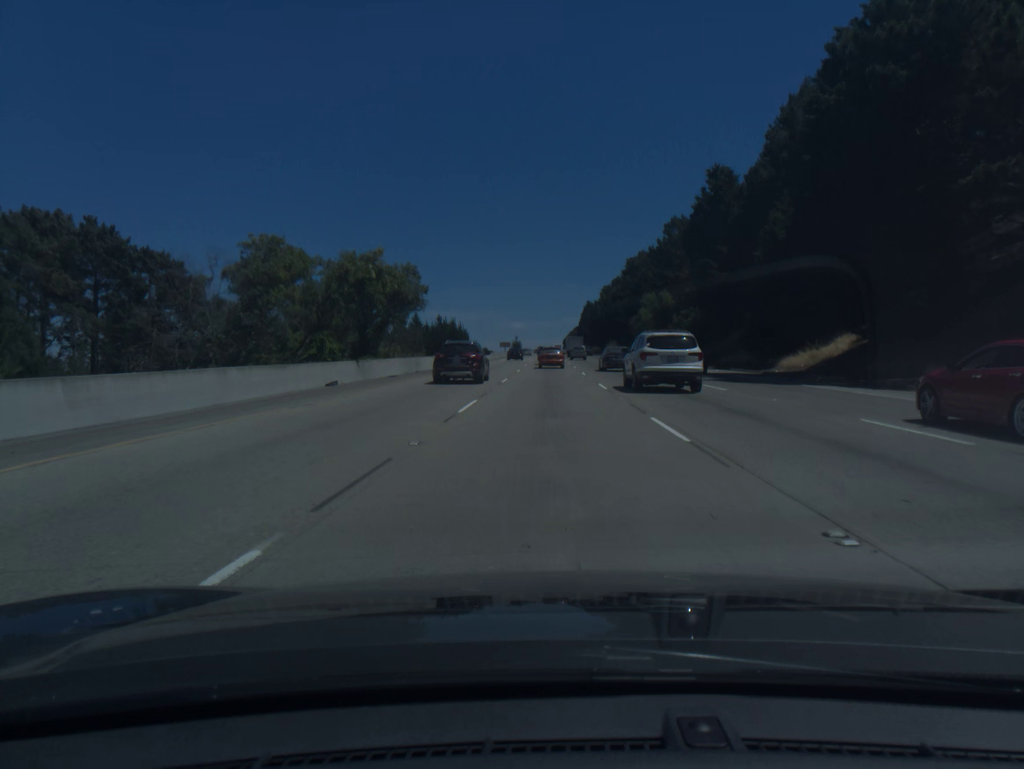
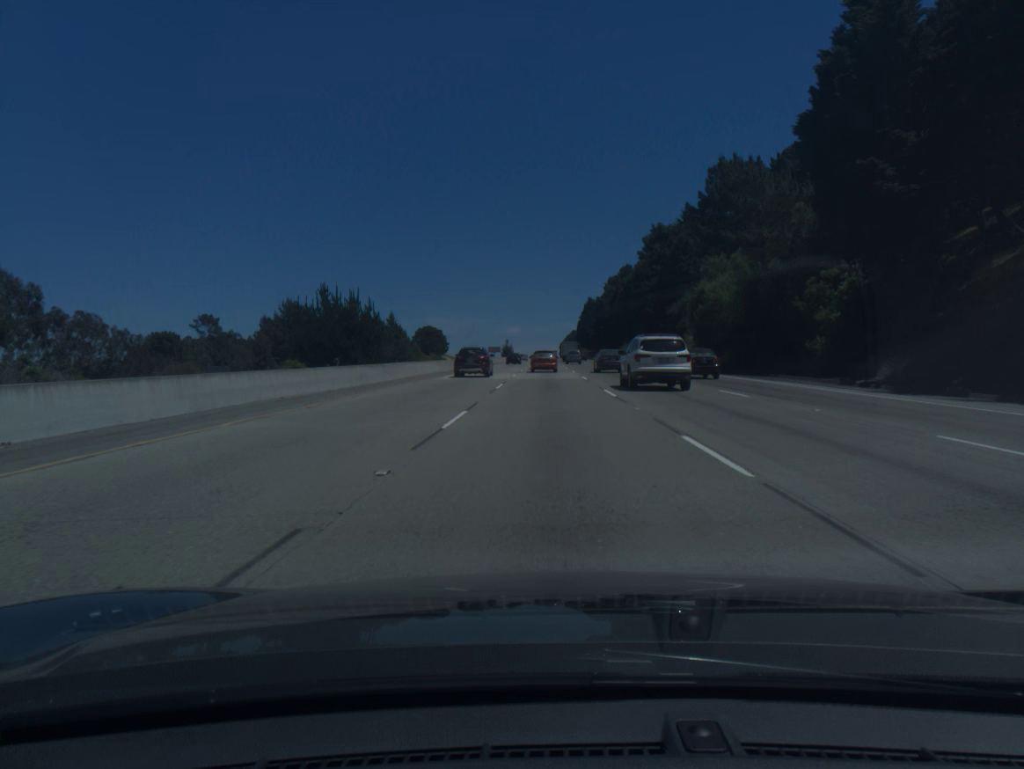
(+0.1, +46.8) m; 0°
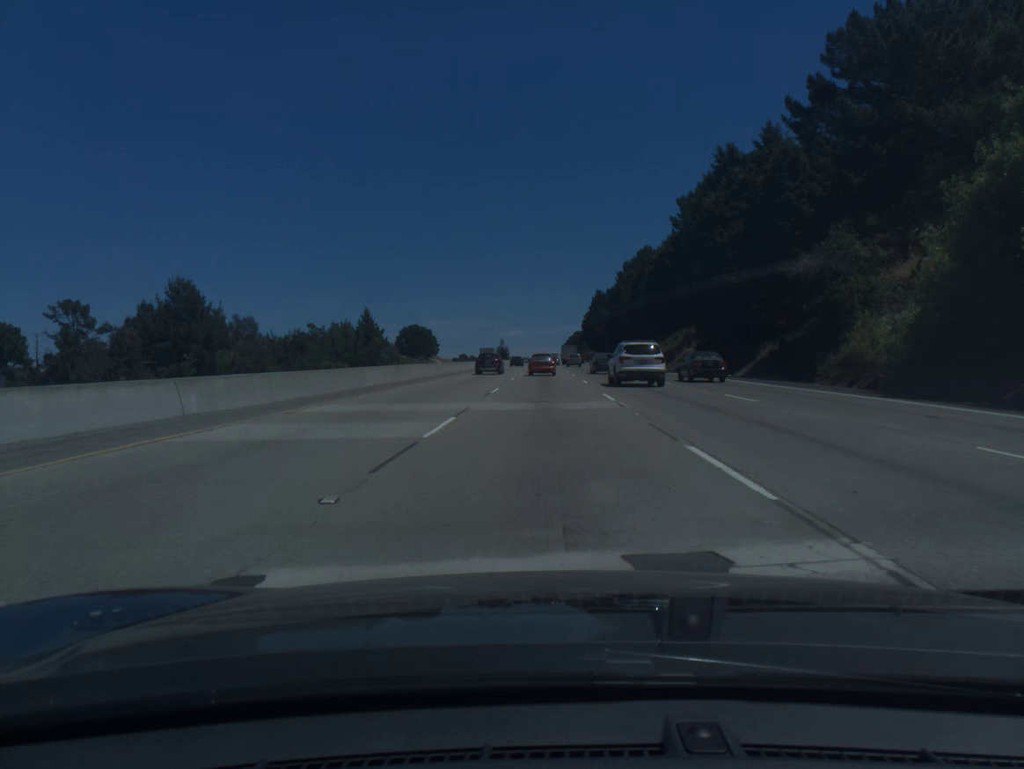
(0.0, +45.0) m; 0°
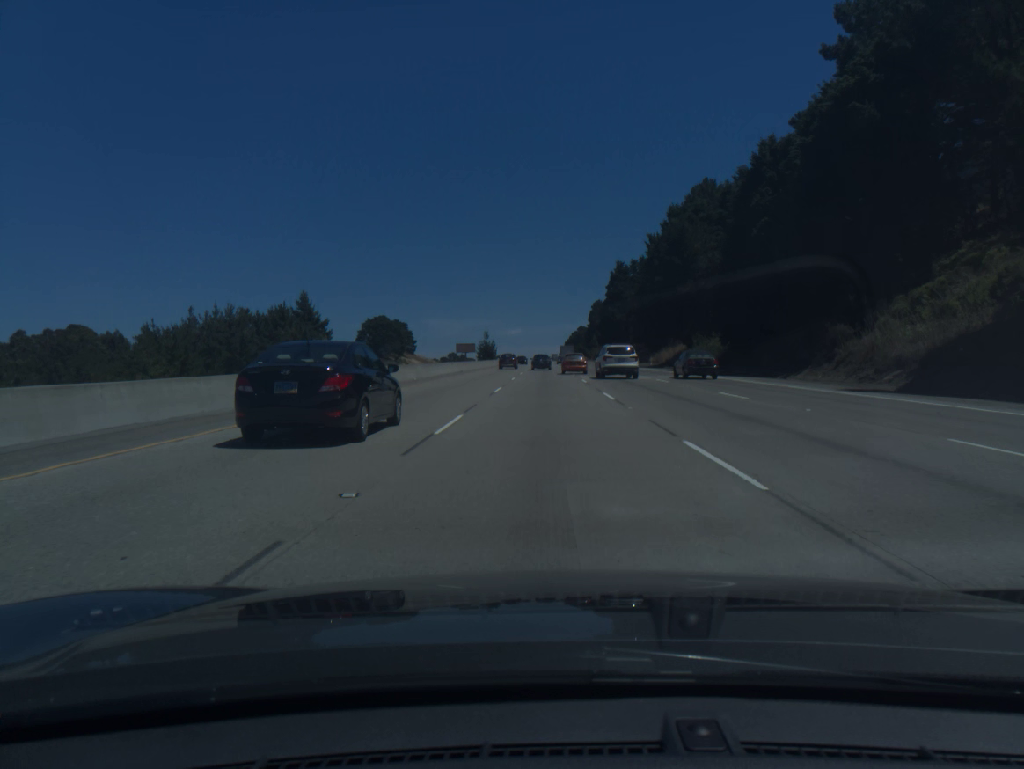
(-0.1, +72.3) m; 0°
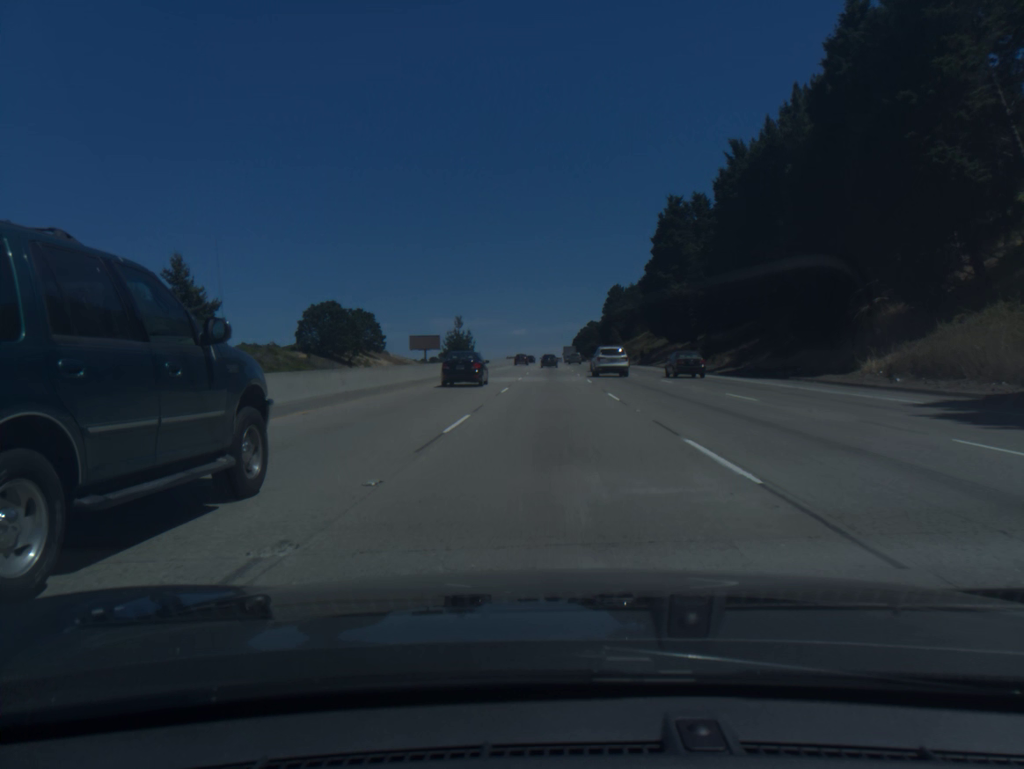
(0.0, +72.9) m; 0°
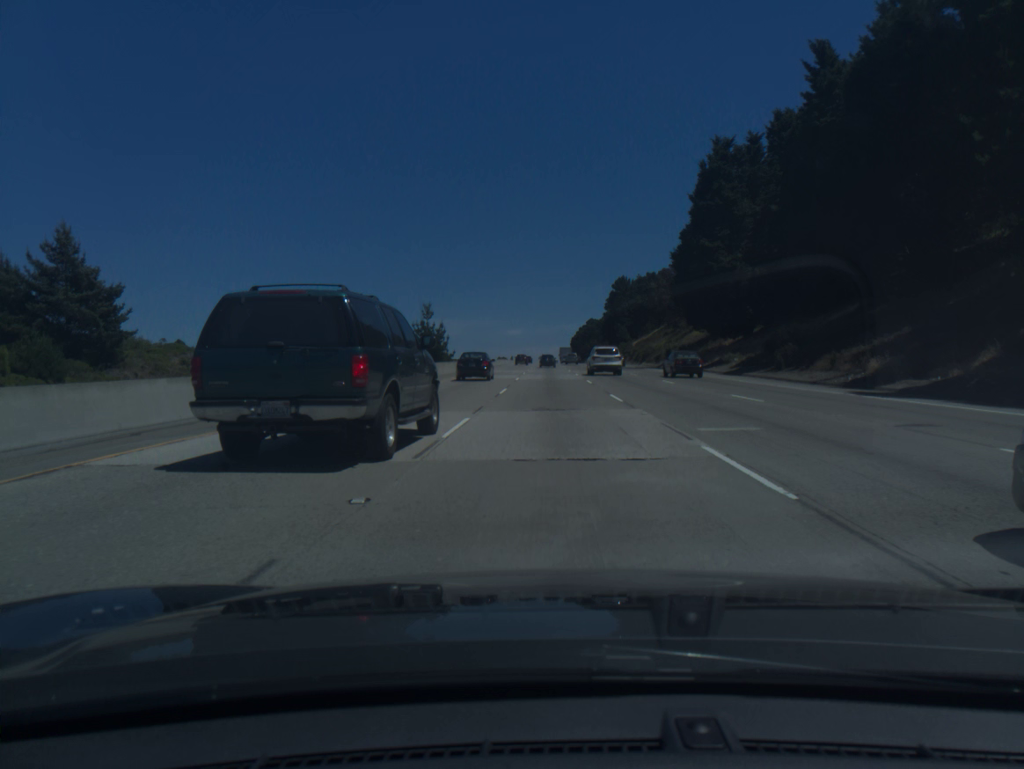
(0.0, +30.2) m; 0°
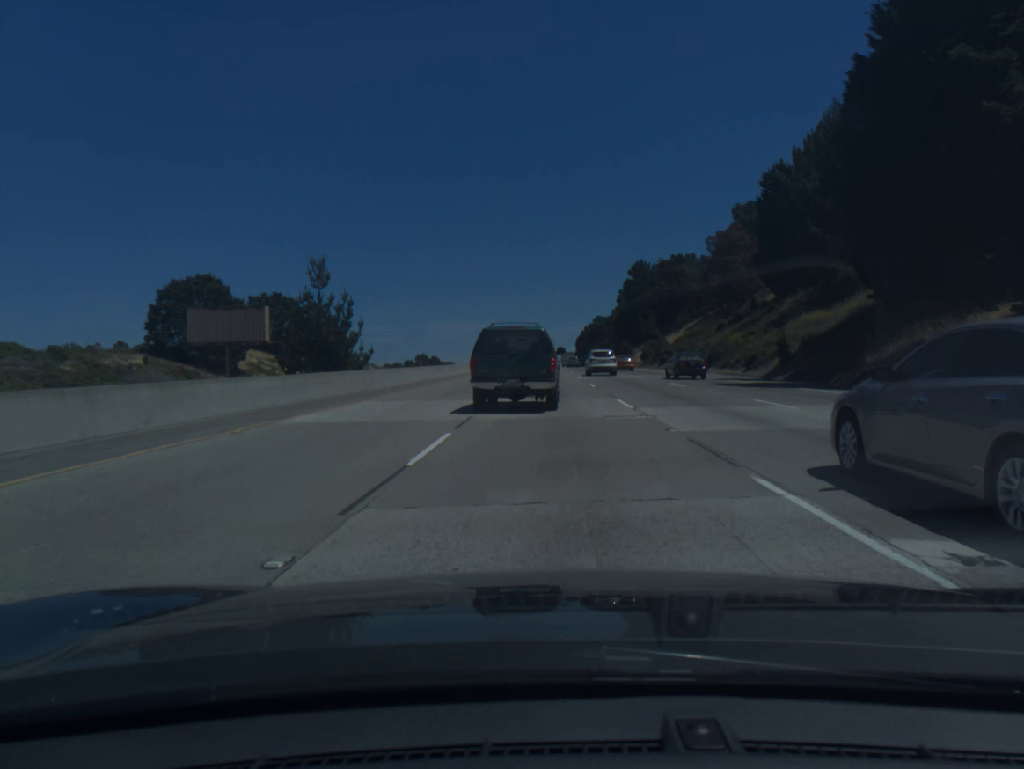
(+0.1, +46.4) m; 0°
